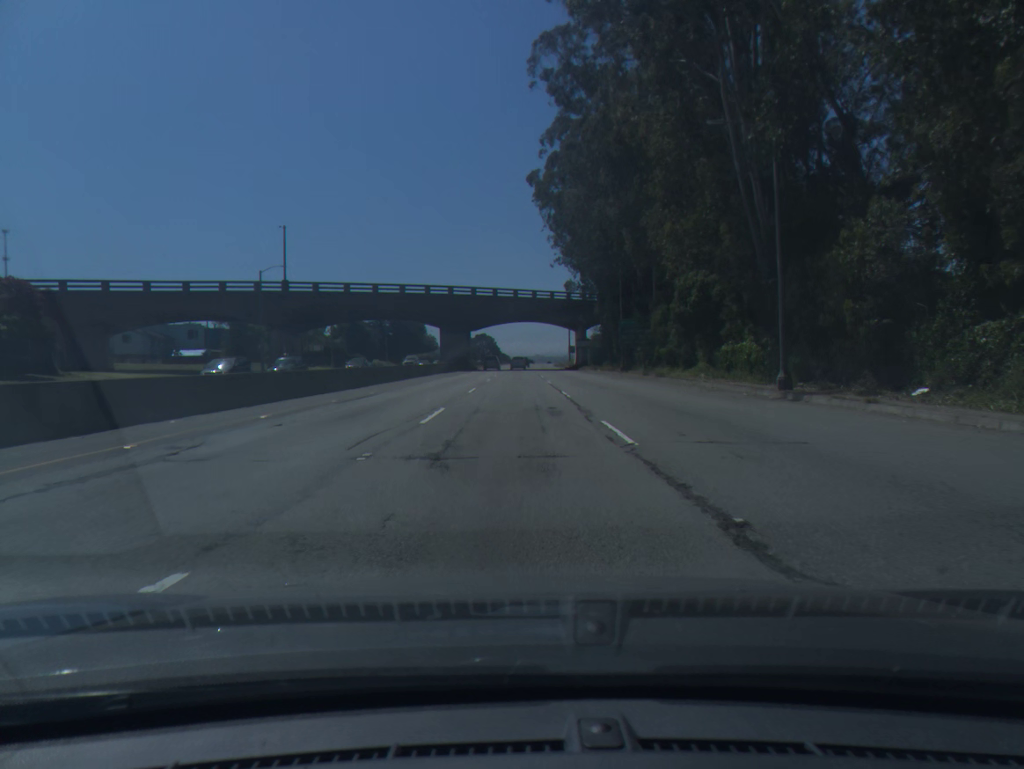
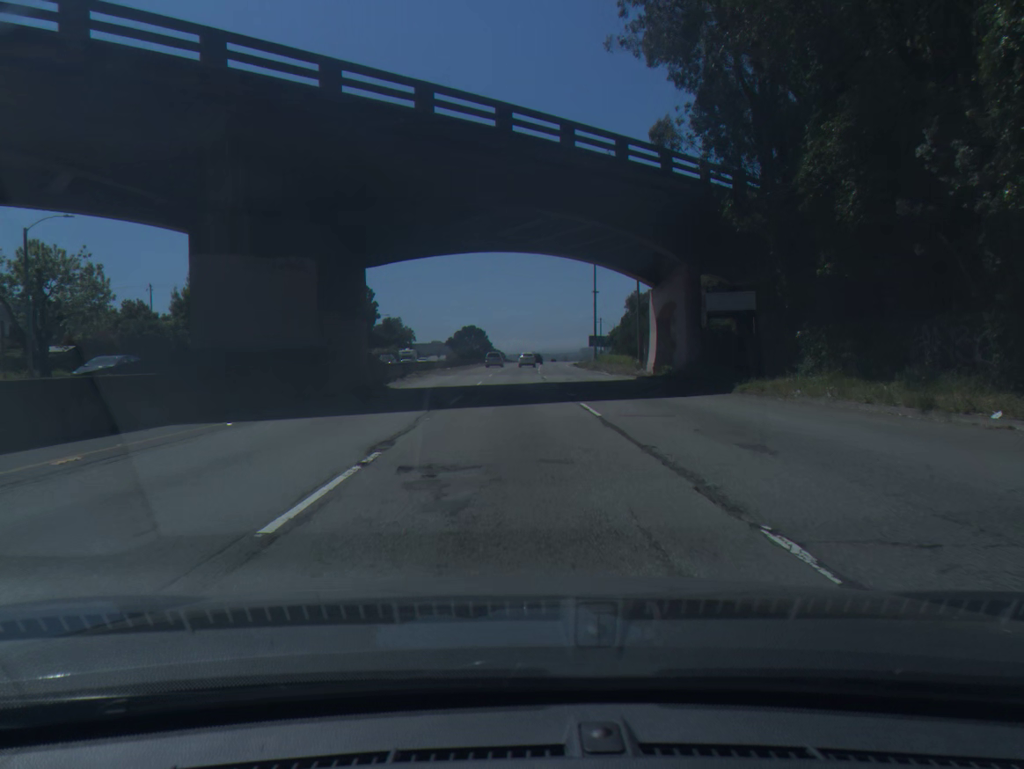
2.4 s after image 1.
(-0.1, +68.5) m; 0°
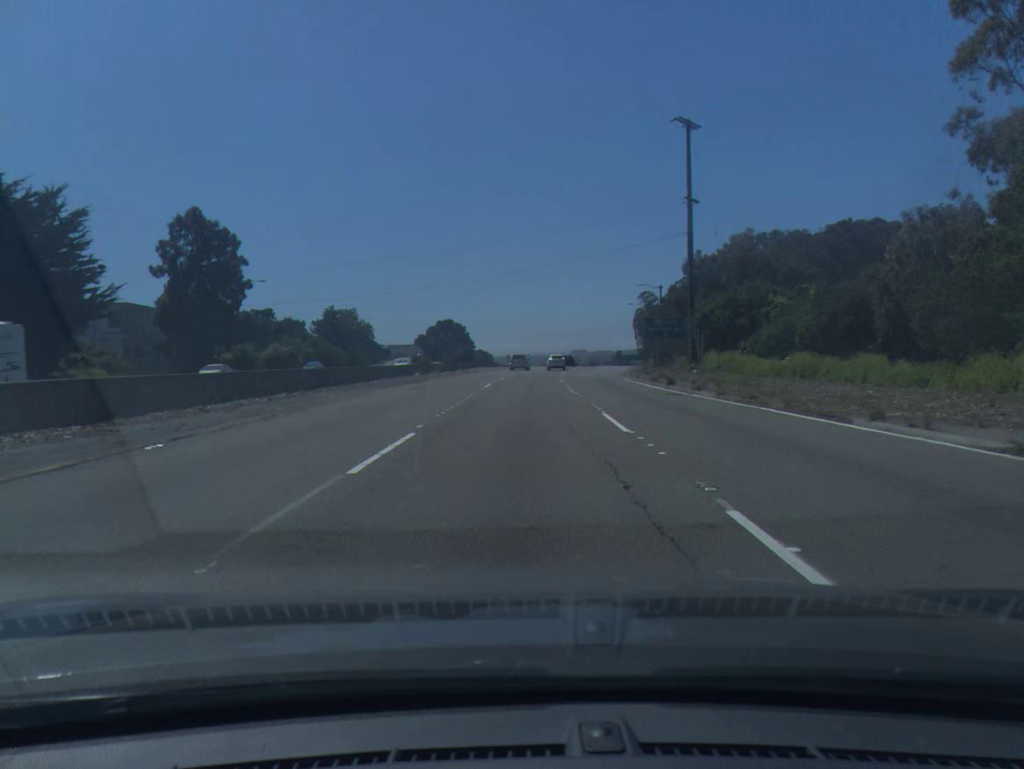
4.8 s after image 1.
(+0.2, +70.0) m; +1°
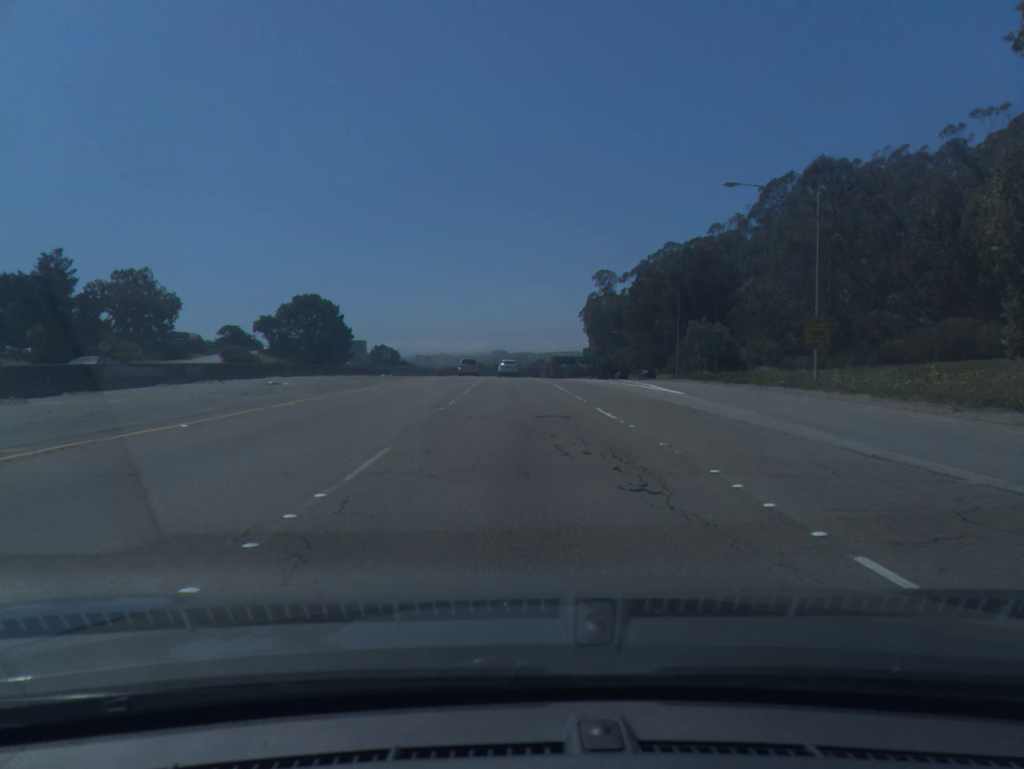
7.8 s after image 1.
(+3.7, +87.5) m; +5°
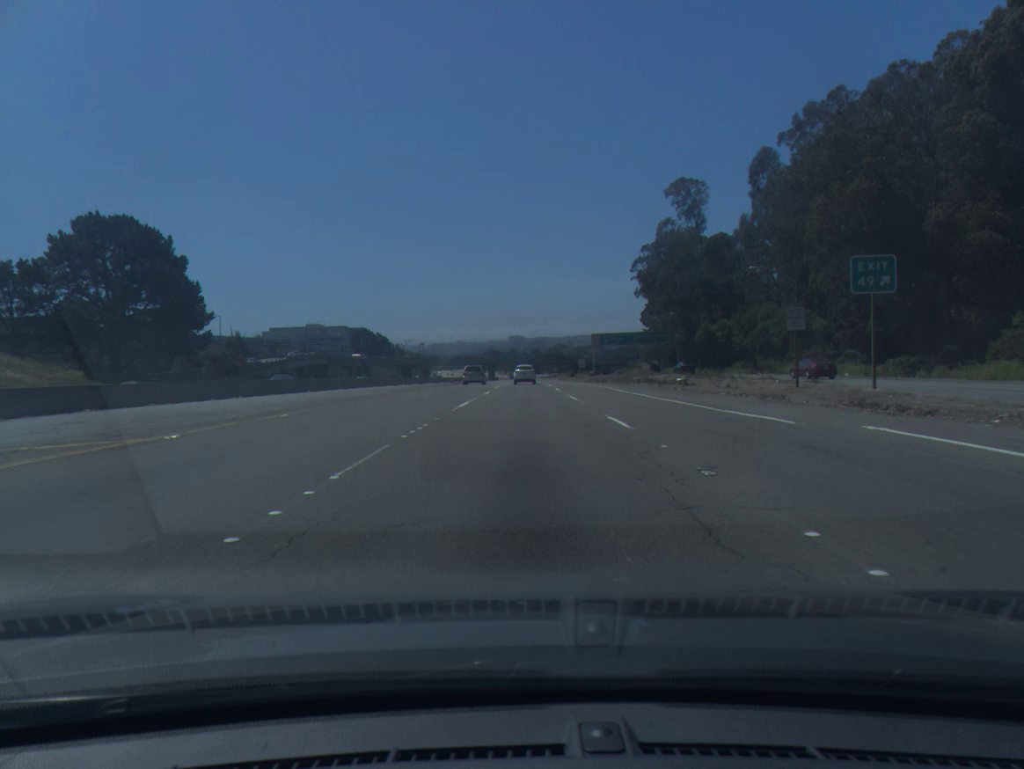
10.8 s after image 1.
(-0.5, +88.9) m; -1°
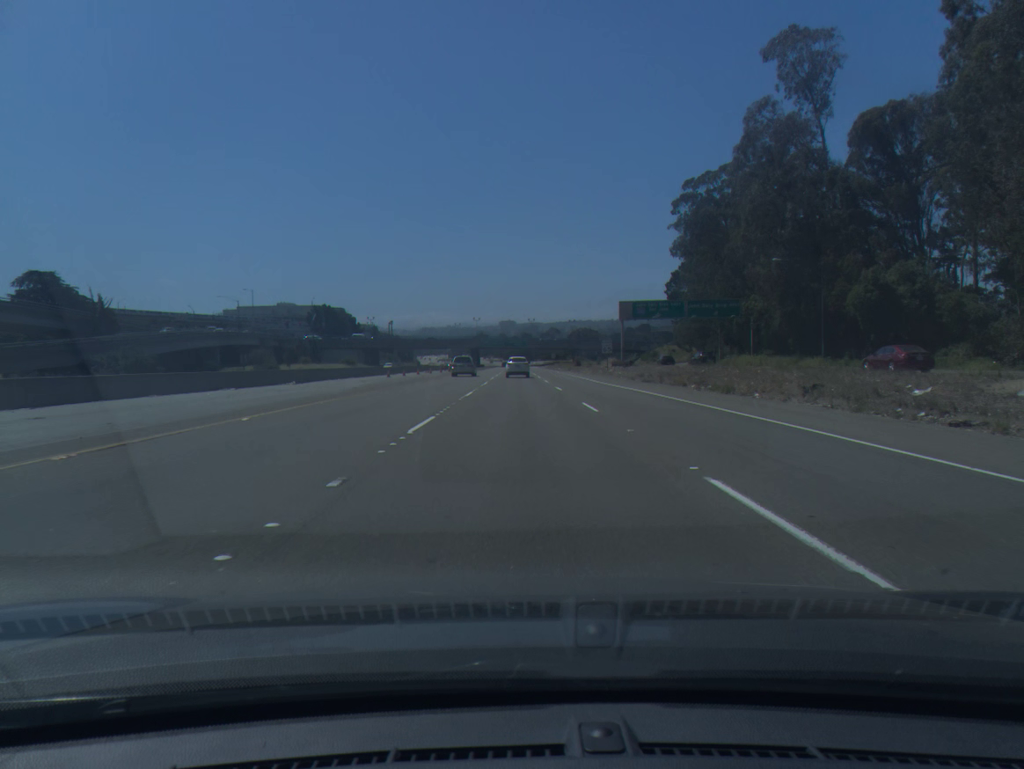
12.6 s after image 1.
(+0.3, +53.5) m; +1°
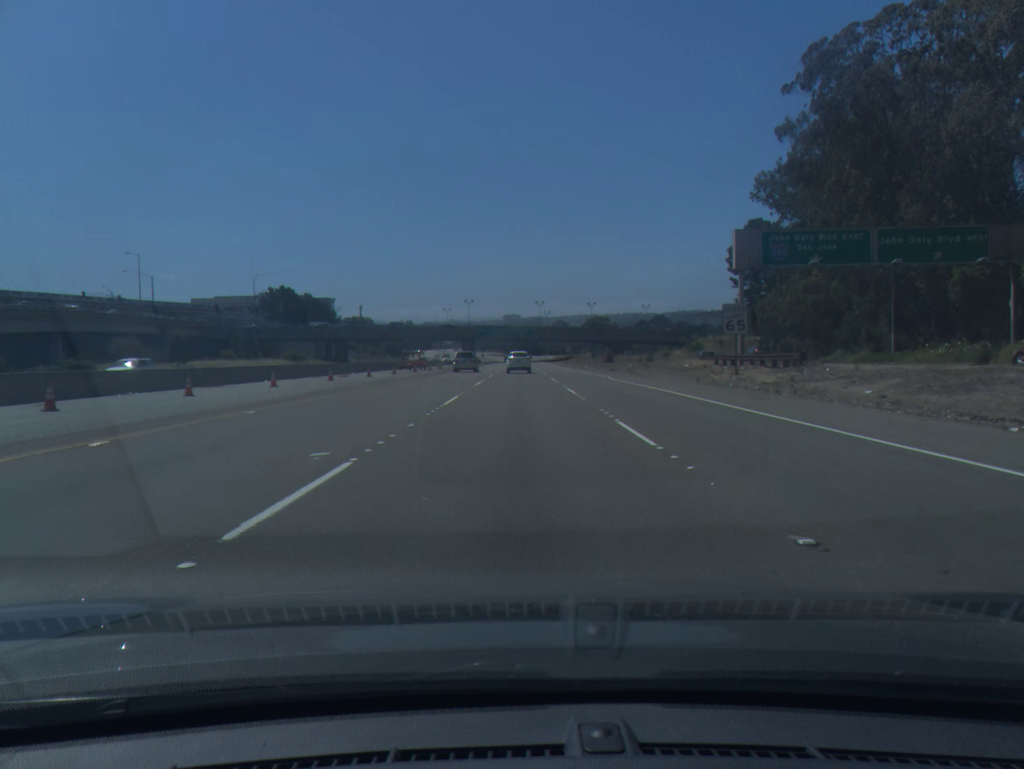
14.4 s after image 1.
(0.0, +52.8) m; 0°
